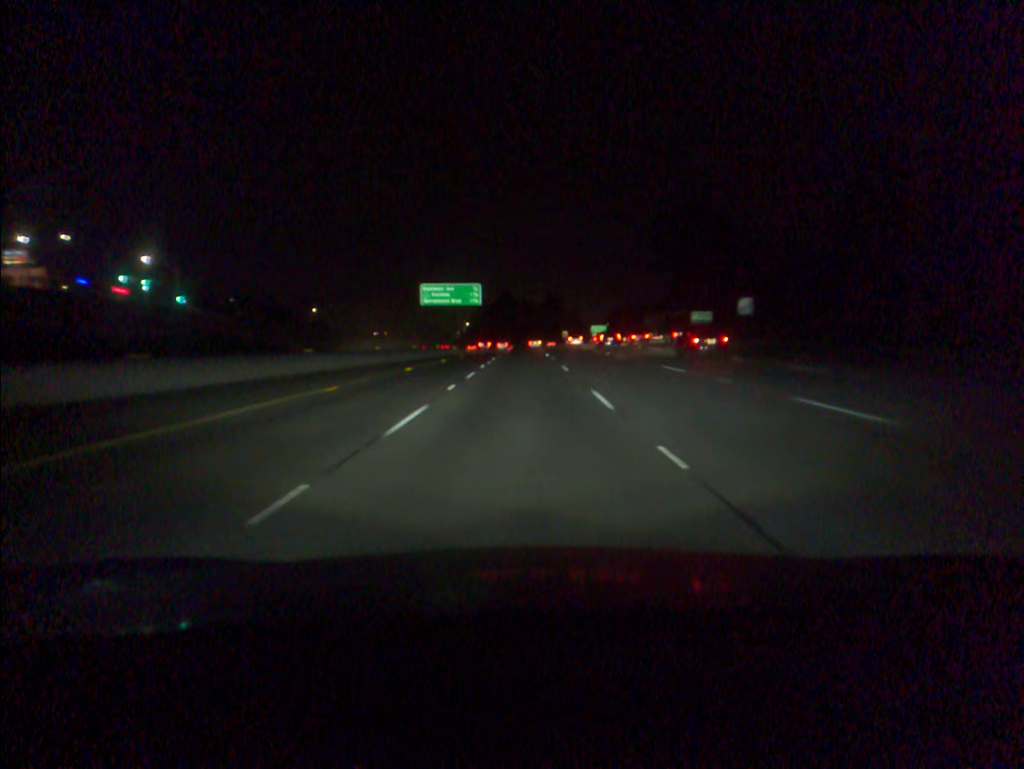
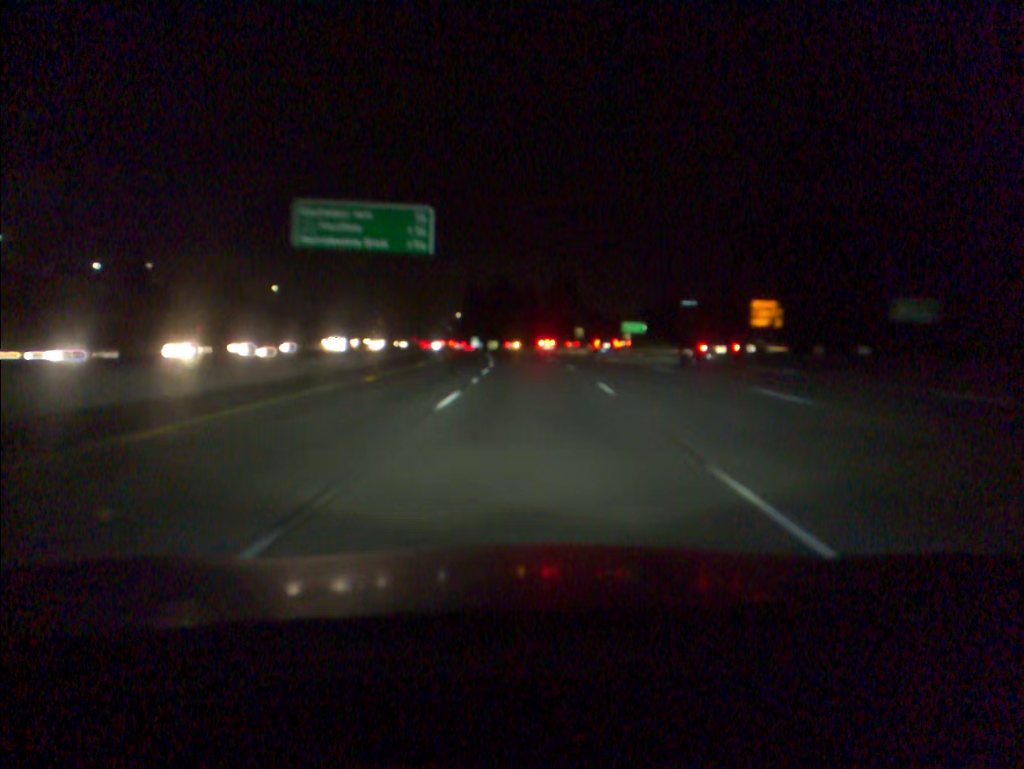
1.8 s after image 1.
(0.0, +54.7) m; 0°
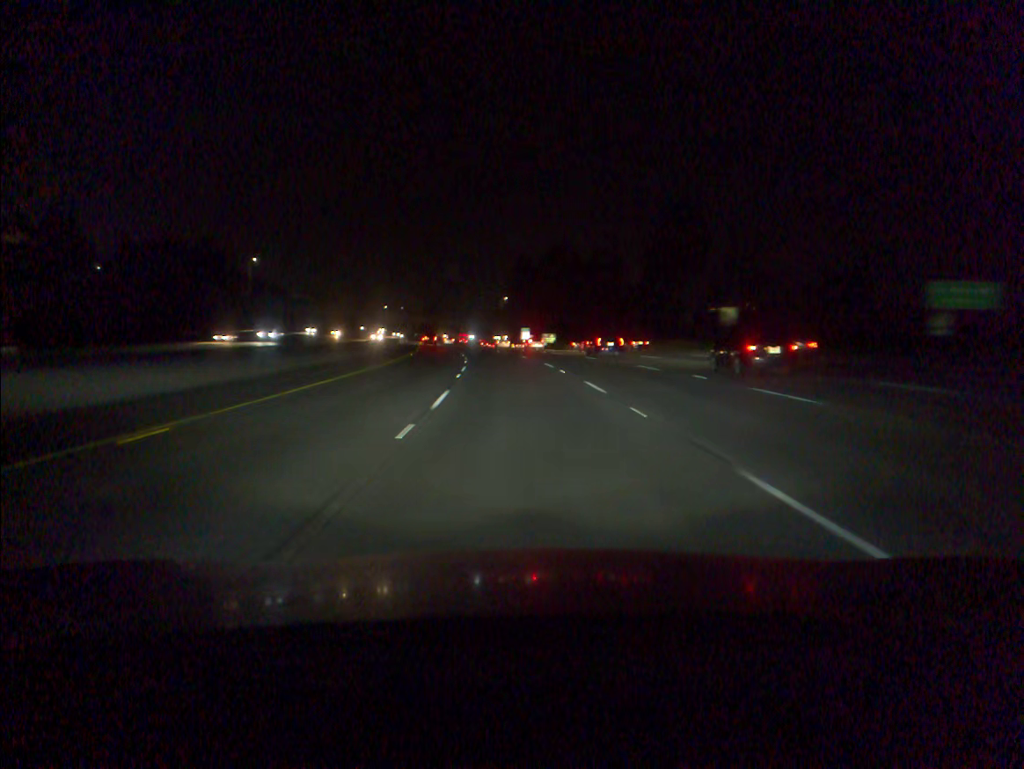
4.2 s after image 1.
(-1.4, +73.1) m; -4°
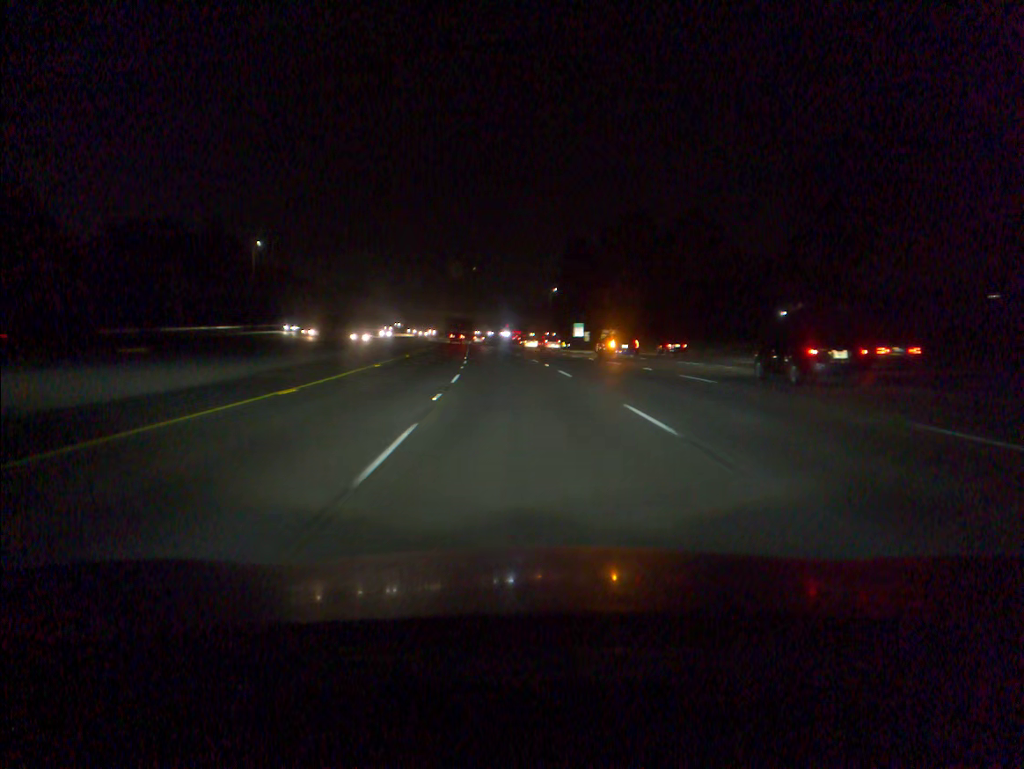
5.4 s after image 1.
(-1.1, +36.6) m; -3°
